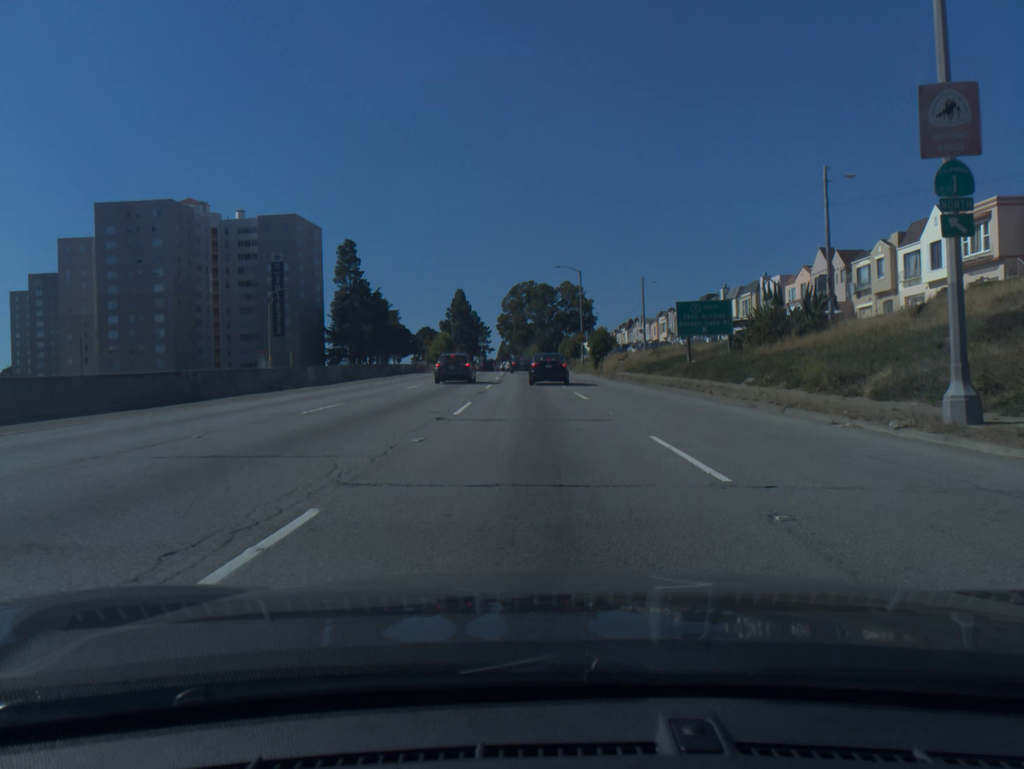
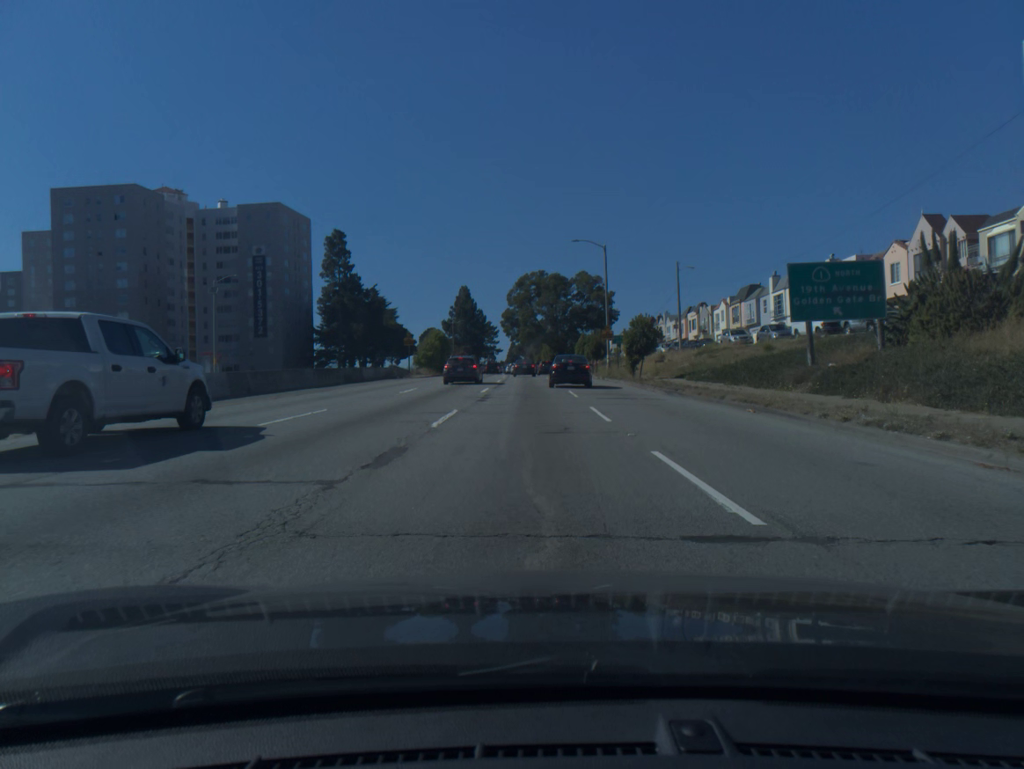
(-0.1, +17.6) m; -1°
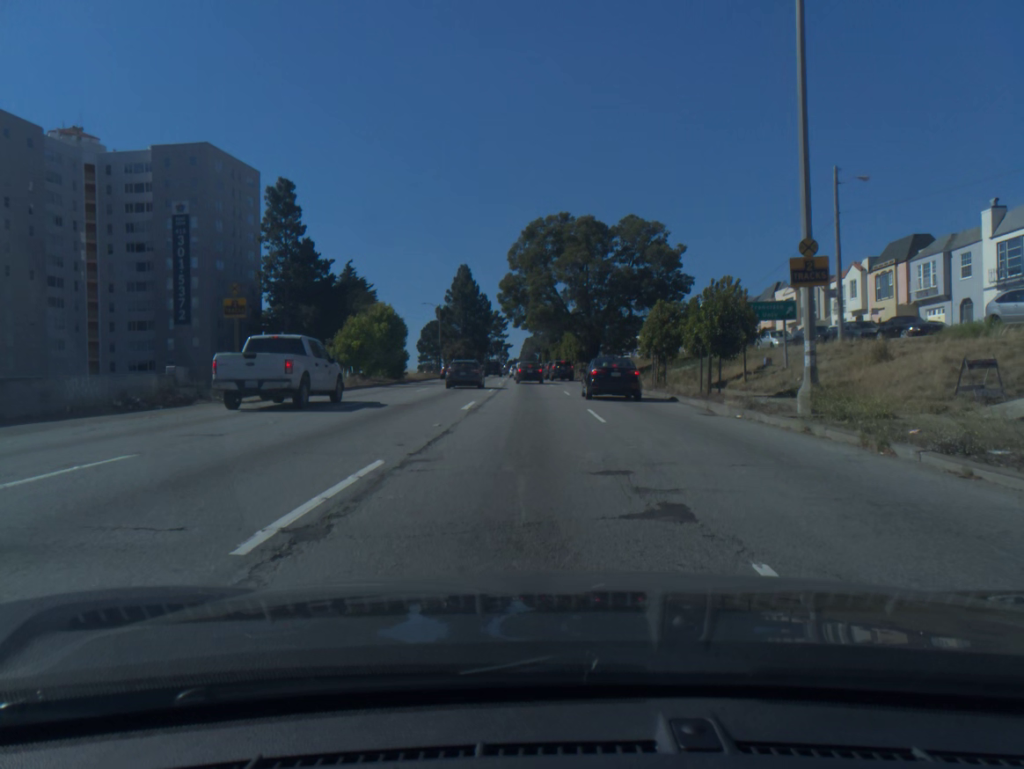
(-0.6, +38.7) m; -1°
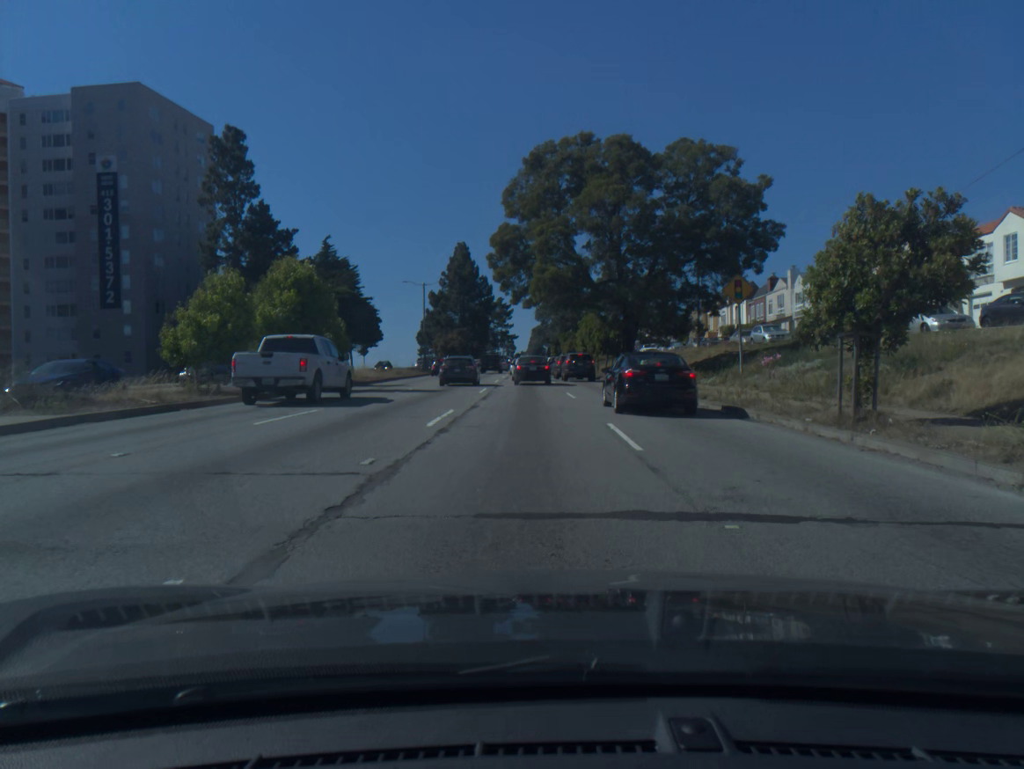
(-0.1, +20.2) m; -1°
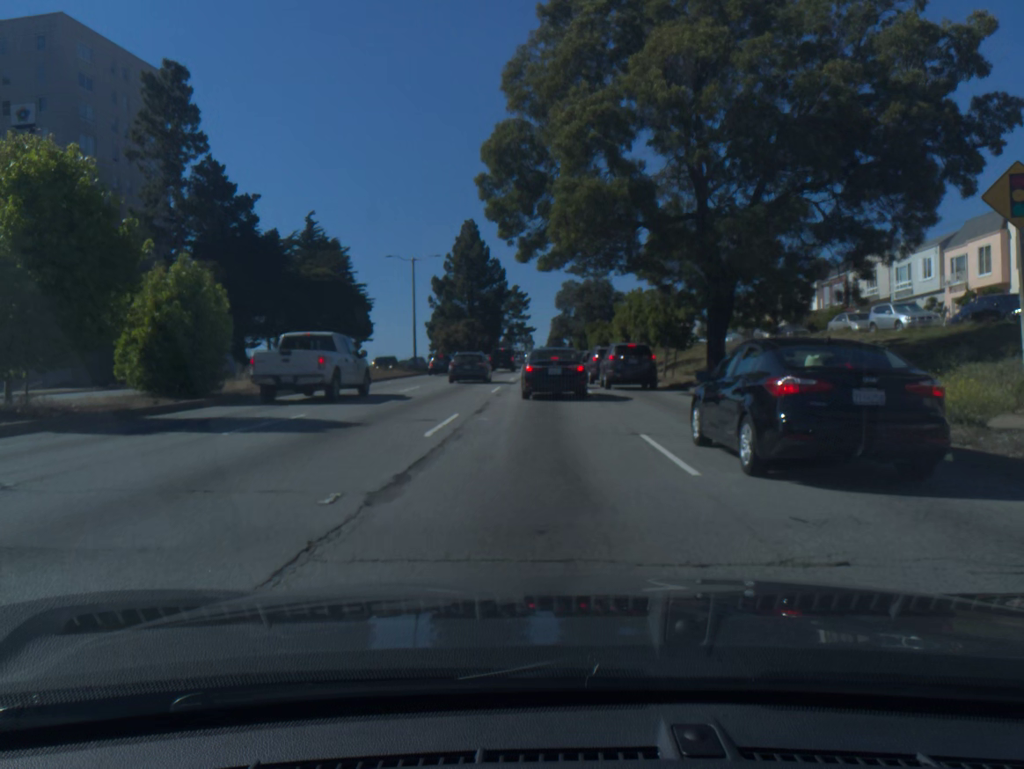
(-0.2, +17.4) m; -1°
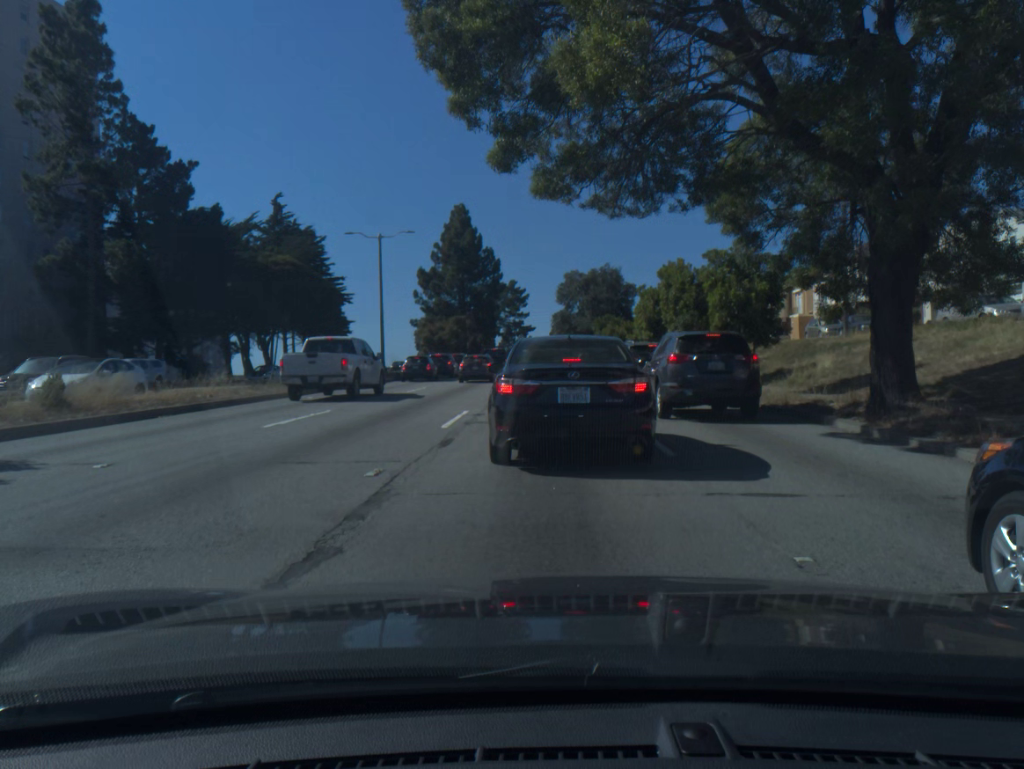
(0.0, +13.4) m; 0°
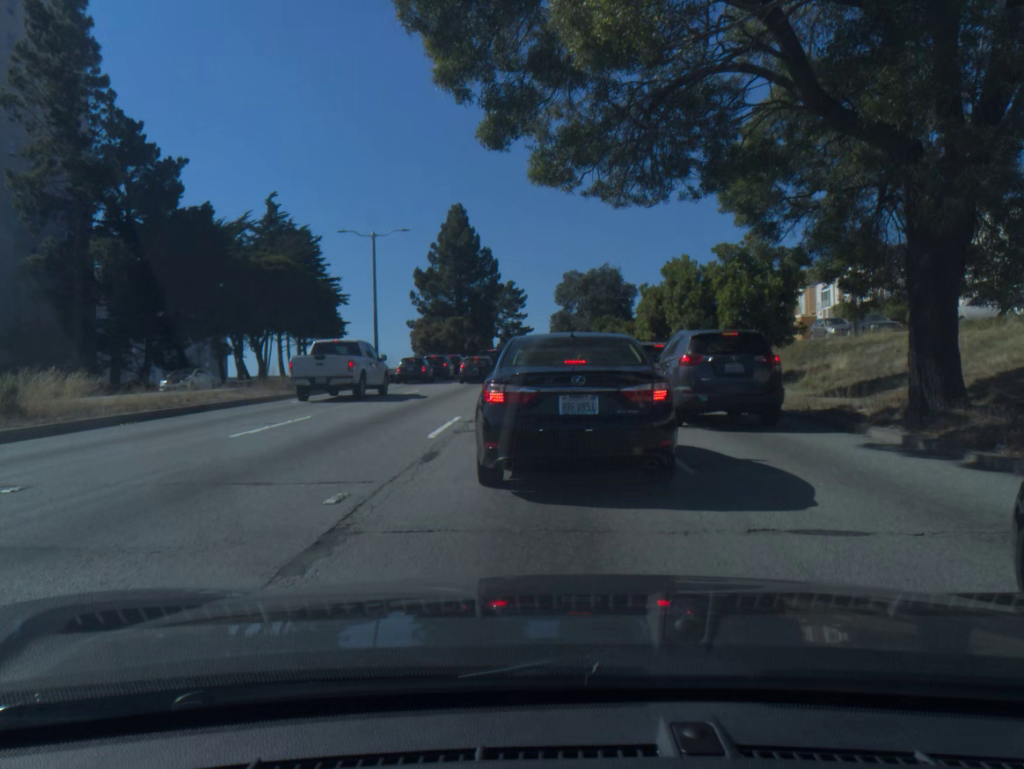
(0.0, +1.5) m; 0°
